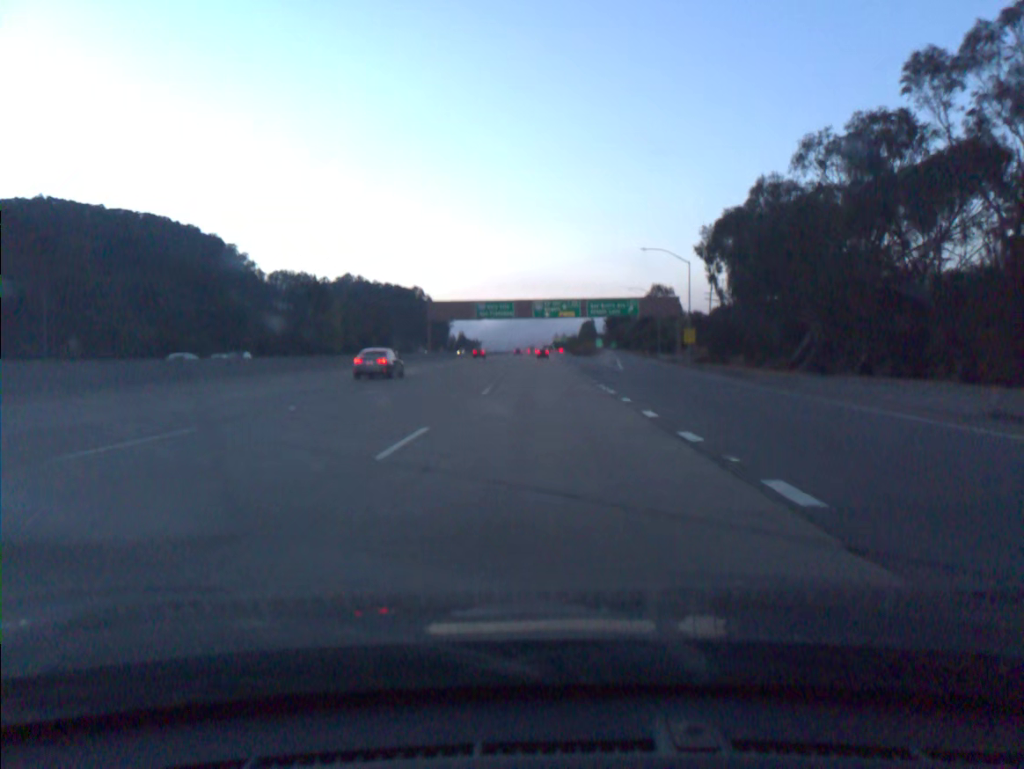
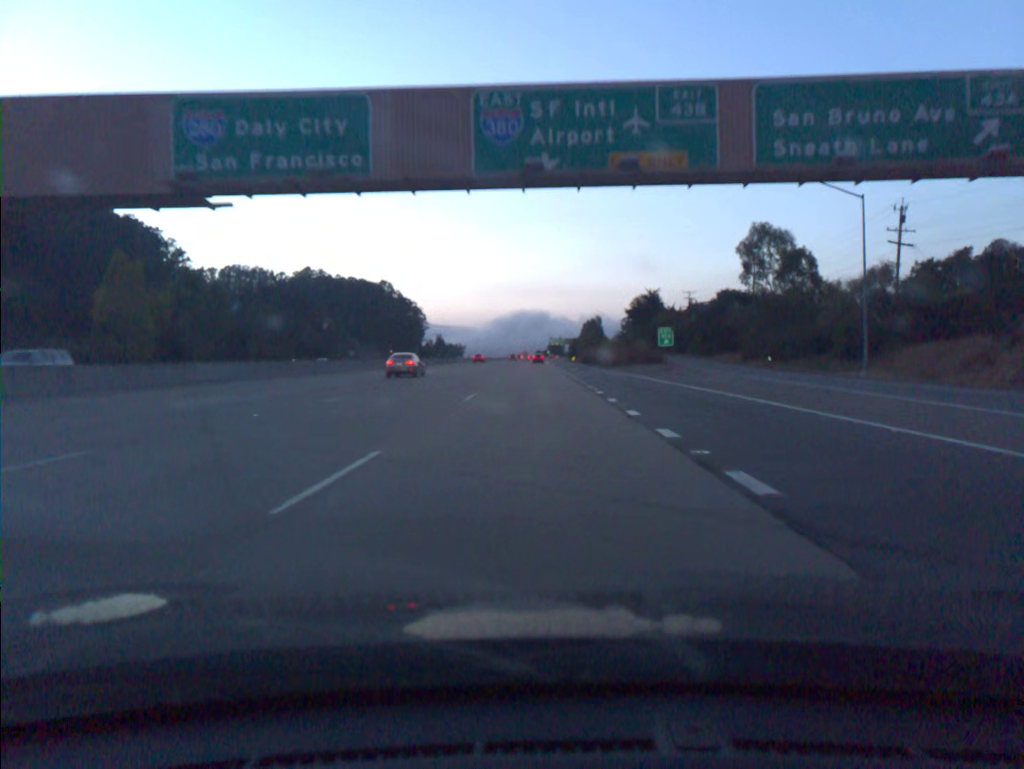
(+0.7, +90.2) m; 0°
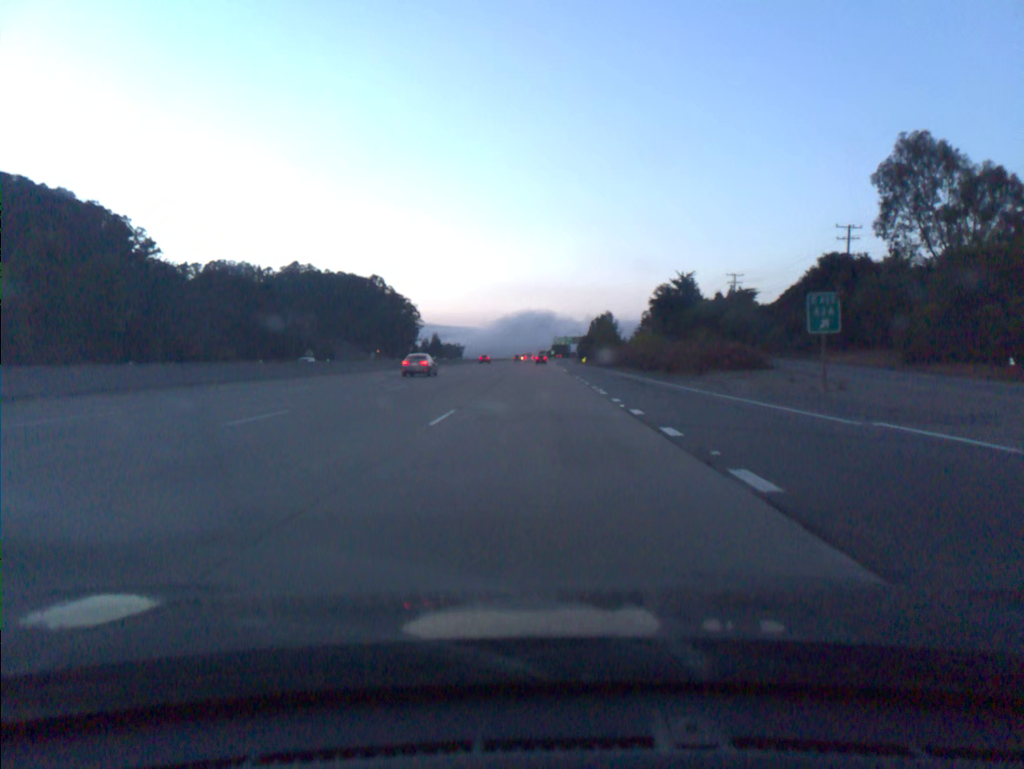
(-0.1, +36.1) m; 0°
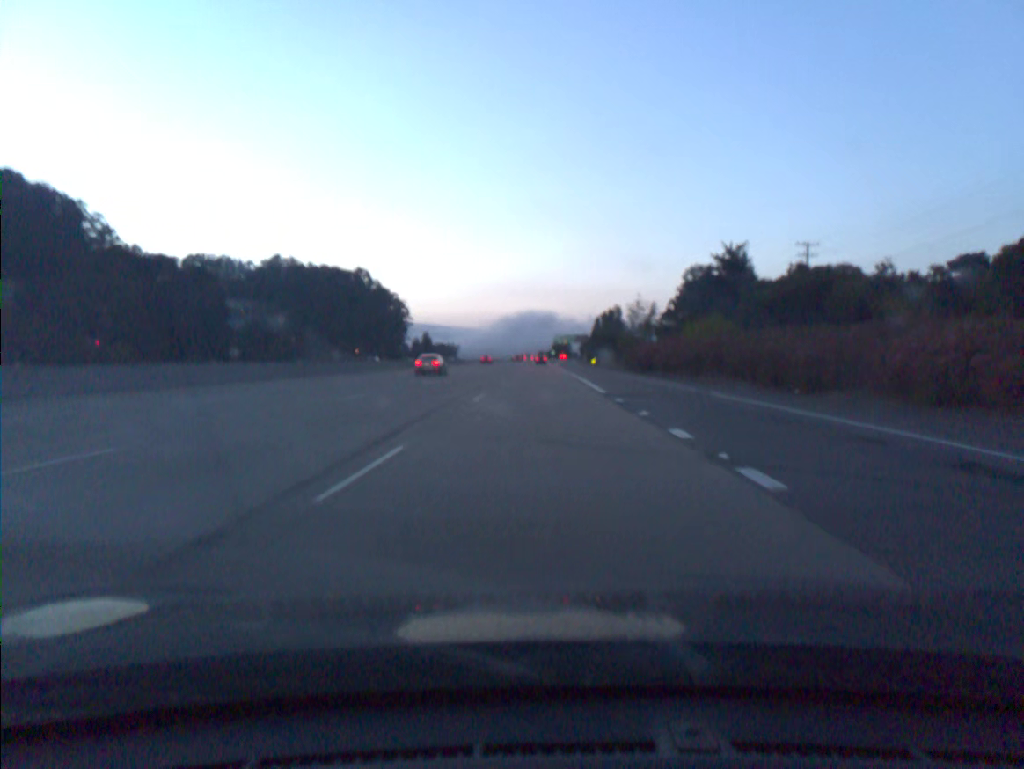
(0.0, +36.3) m; 0°
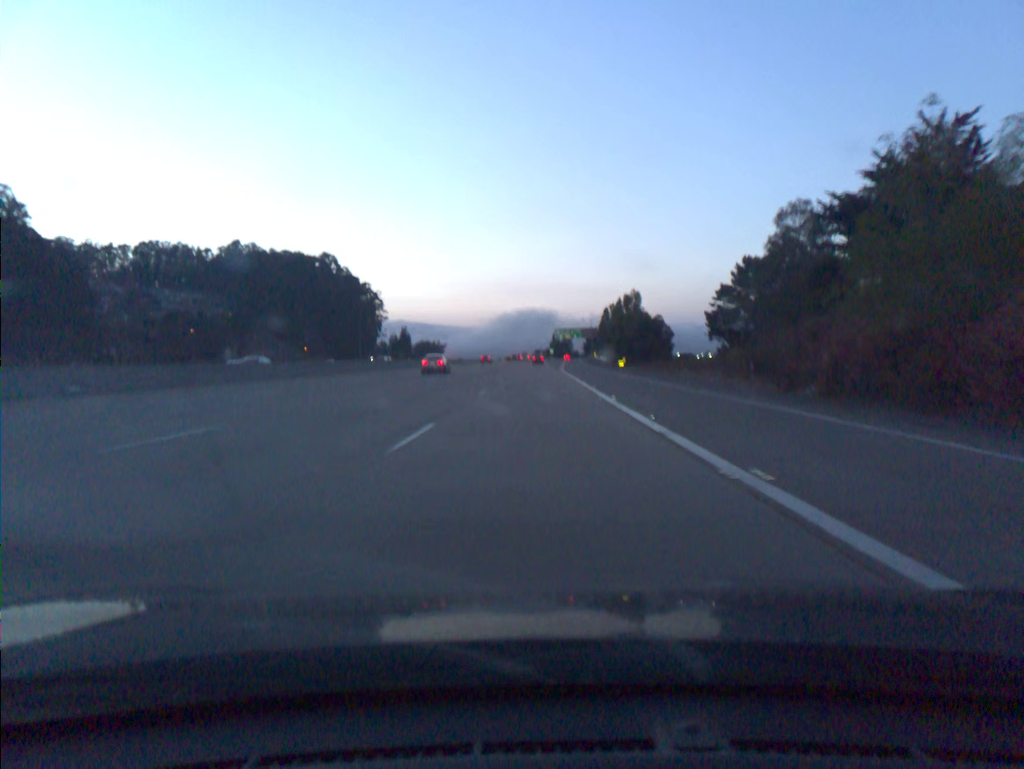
(+0.1, +54.8) m; 0°
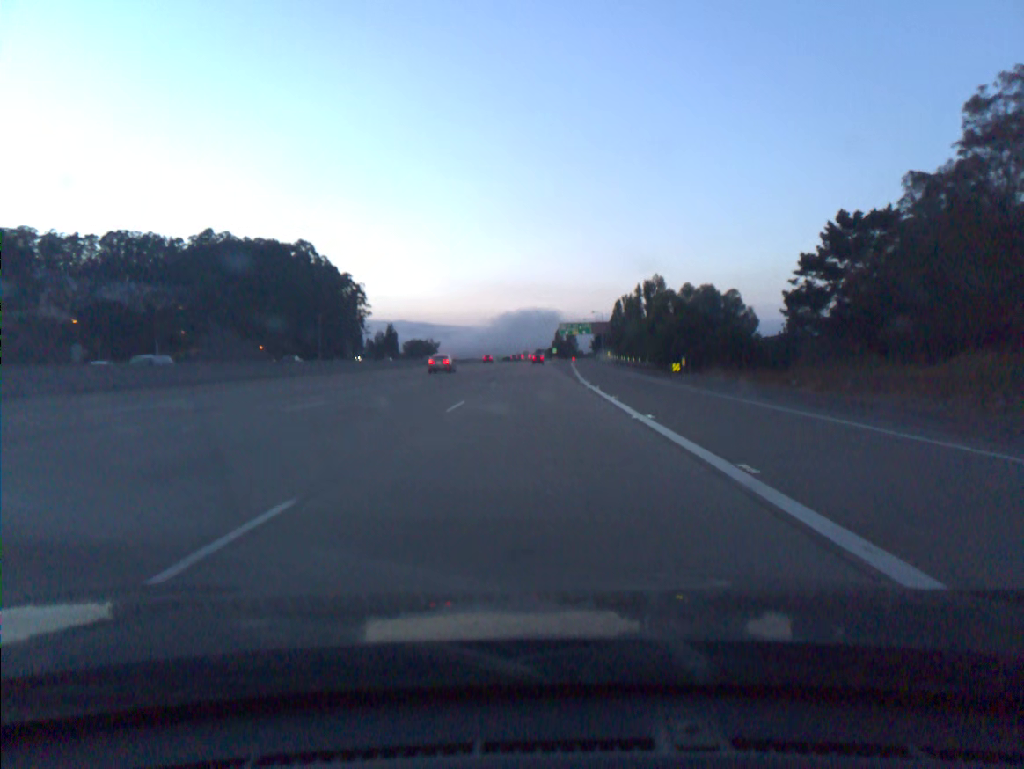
(-0.1, +36.6) m; 0°
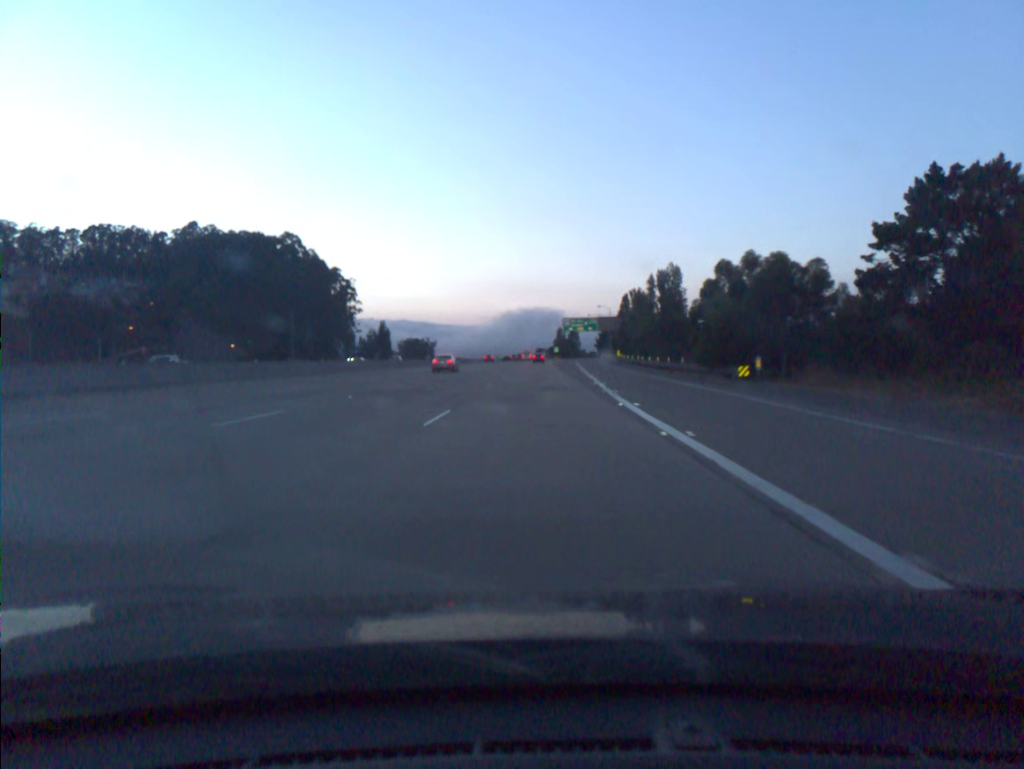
(0.0, +18.3) m; 0°
